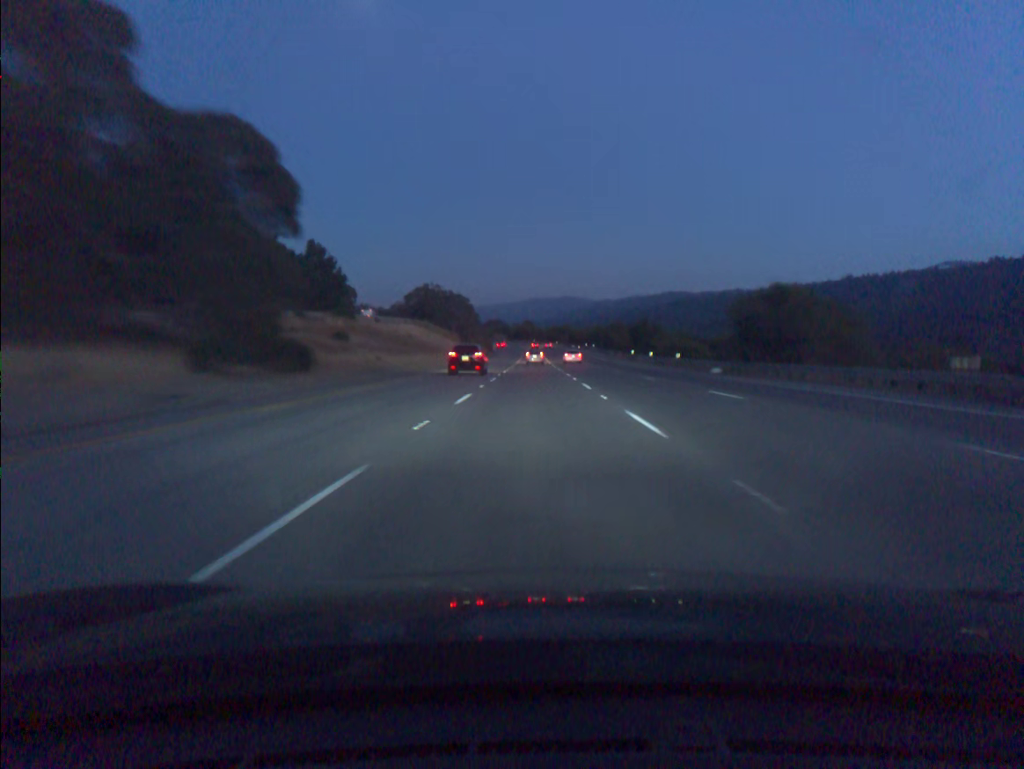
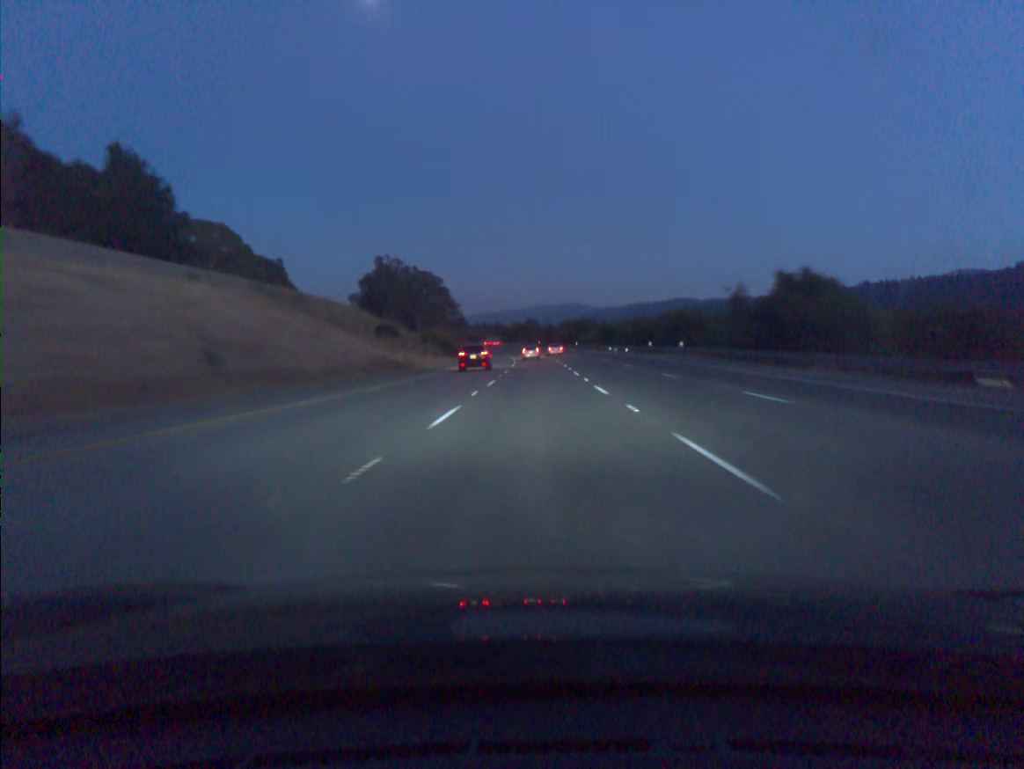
(-0.4, +92.3) m; 0°
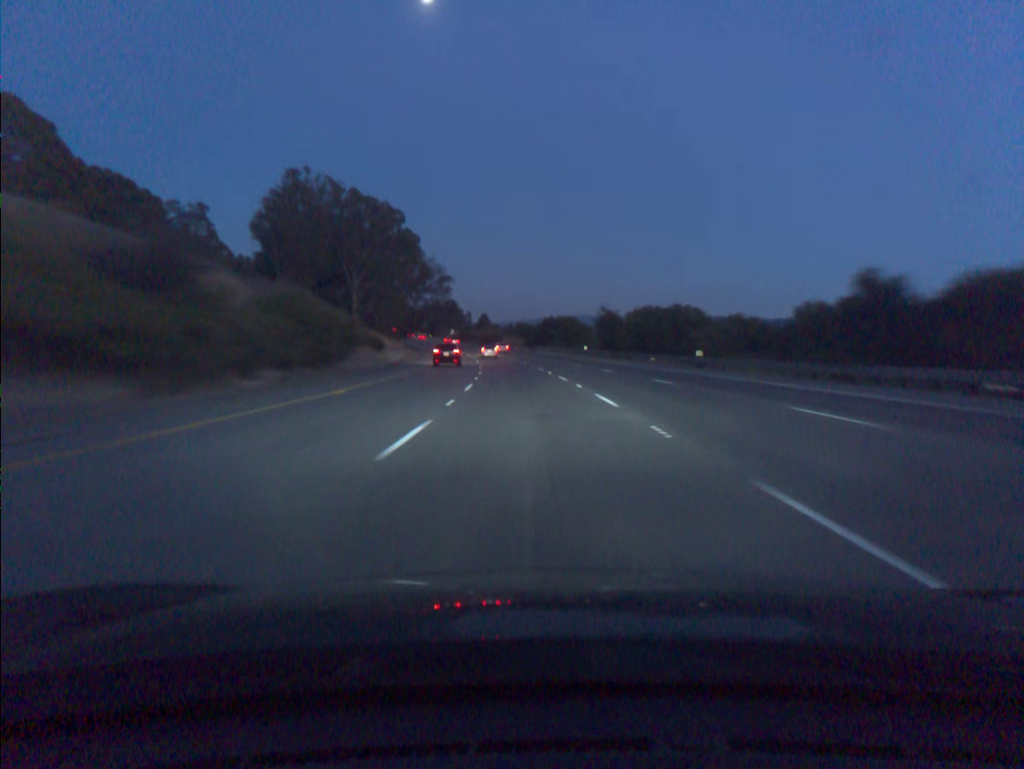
(-0.8, +91.6) m; -2°
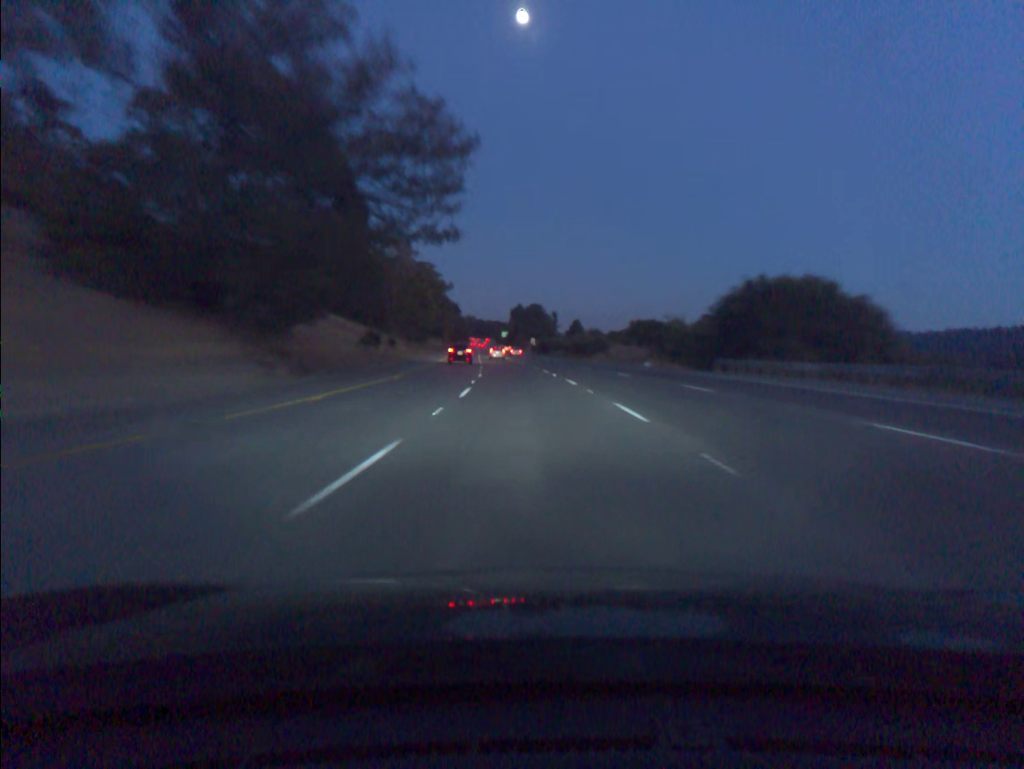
(-5.6, +90.5) m; -7°
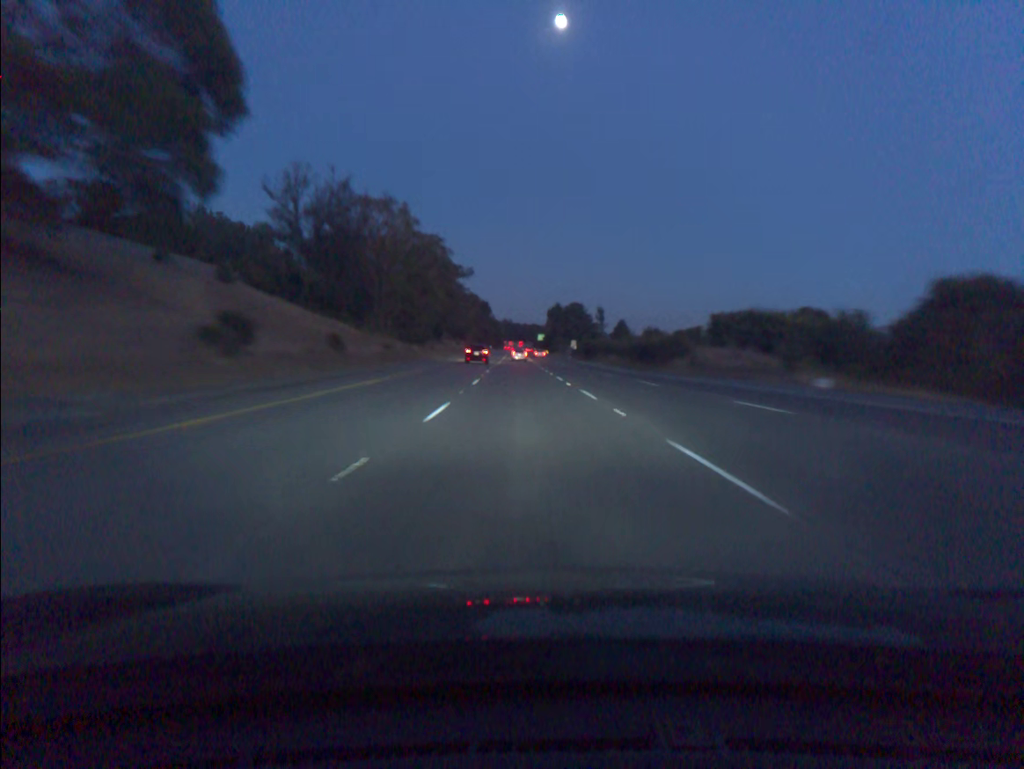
(-0.9, +36.3) m; -3°
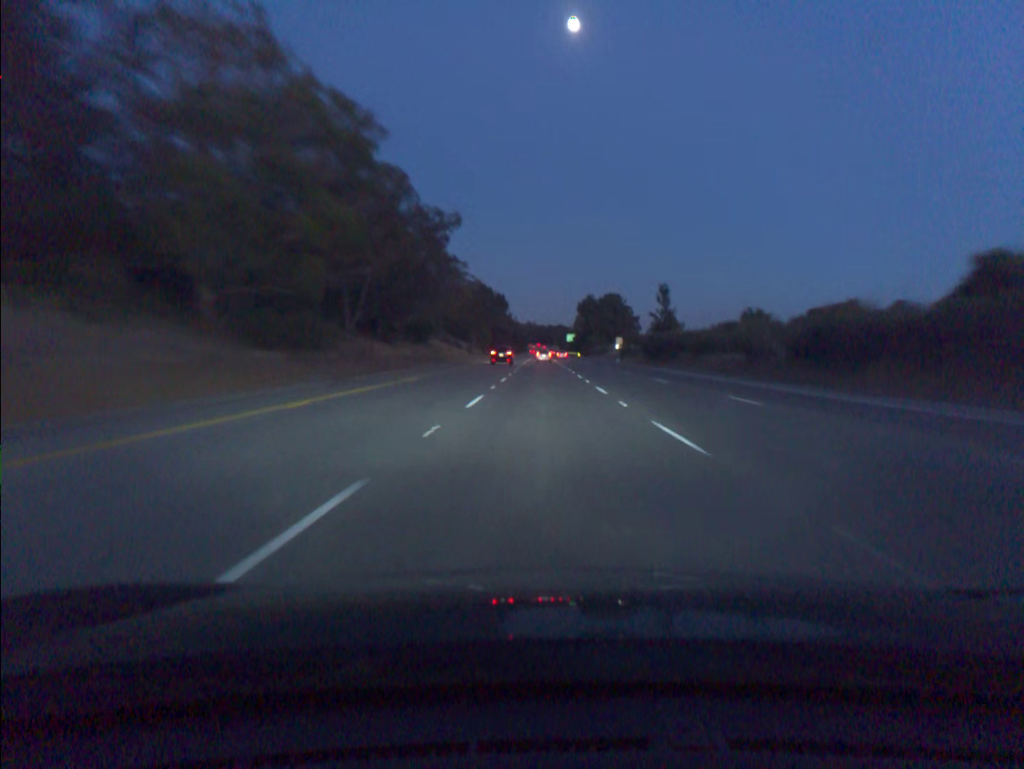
(-1.4, +54.5) m; -2°
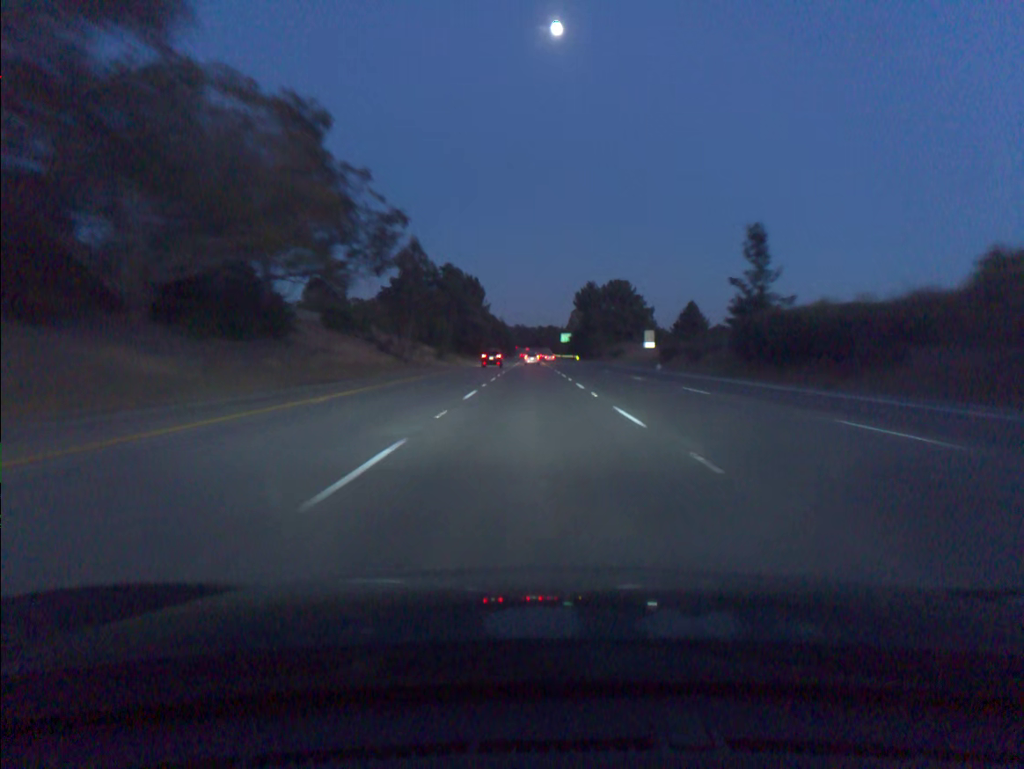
(+0.4, +54.7) m; +1°
